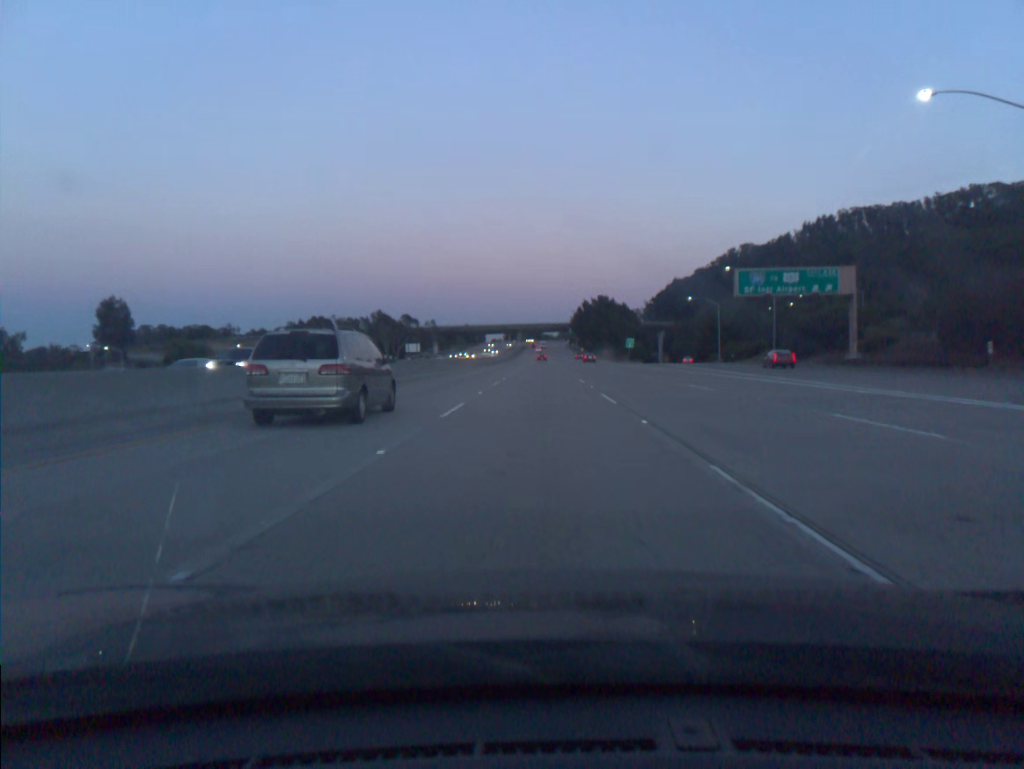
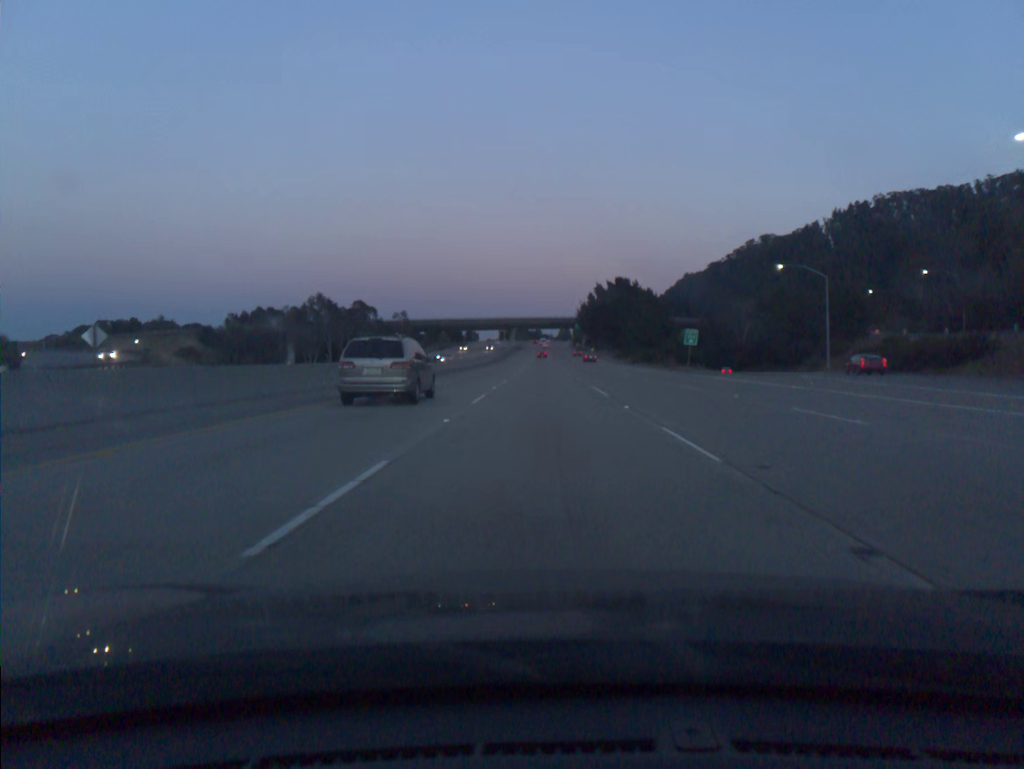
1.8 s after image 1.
(0.0, +54.8) m; 0°
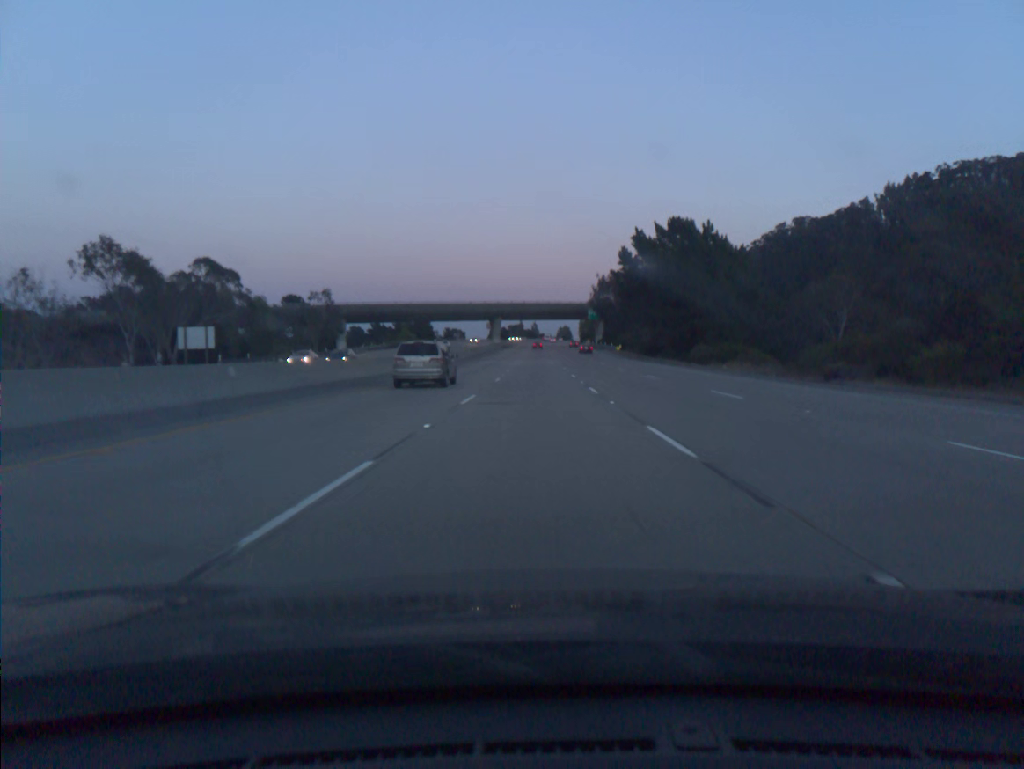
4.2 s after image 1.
(+0.2, +72.9) m; 0°
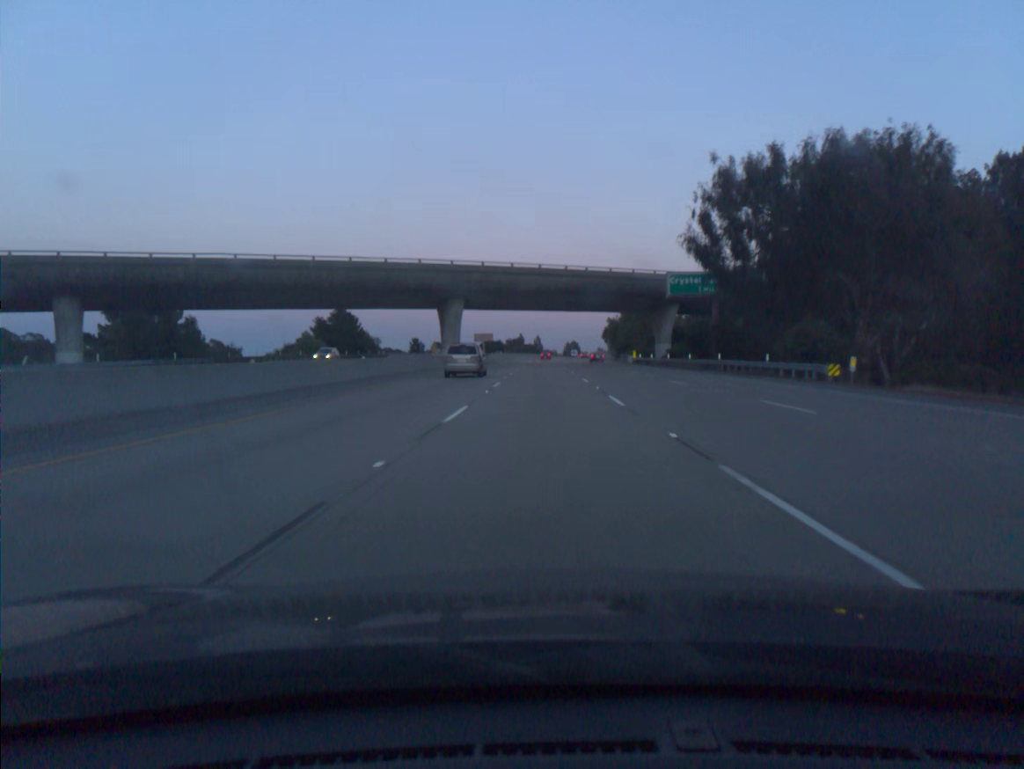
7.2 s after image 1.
(-0.3, +90.9) m; 0°
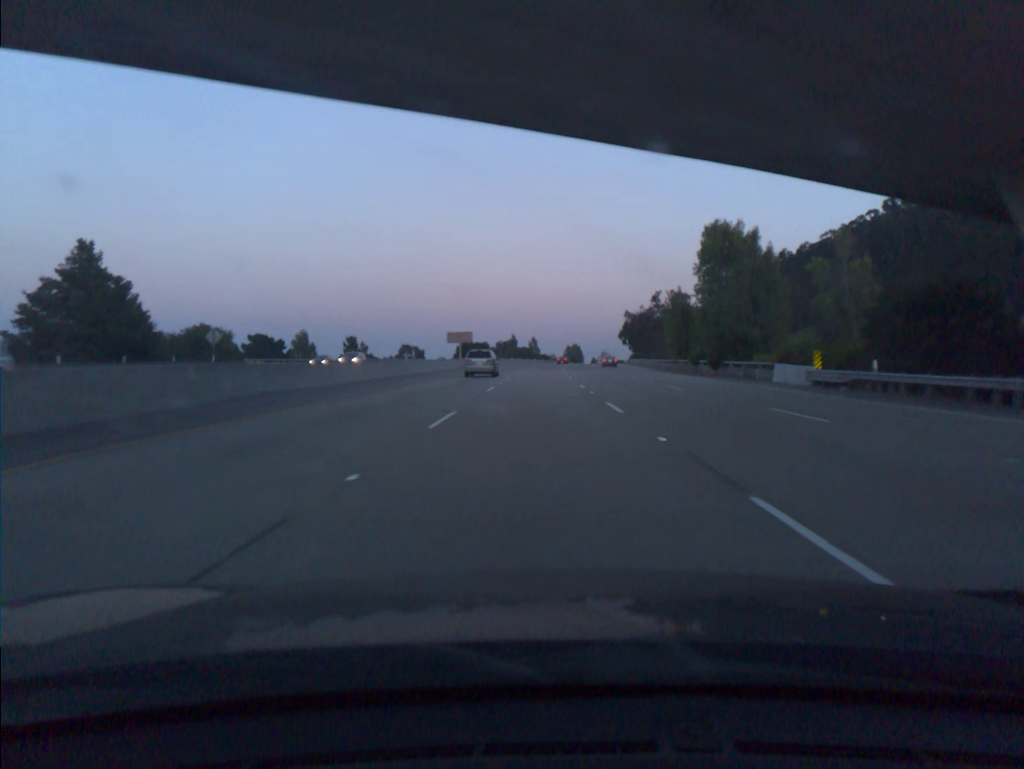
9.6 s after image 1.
(+0.3, +72.2) m; 0°
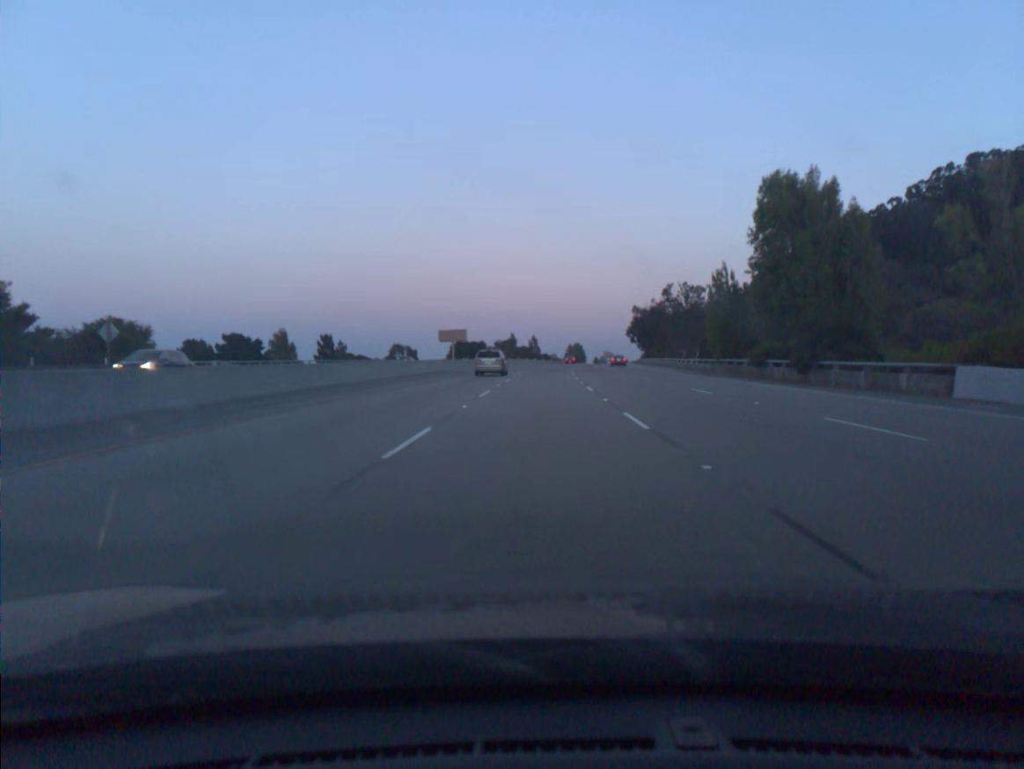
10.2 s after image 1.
(0.0, +18.2) m; 0°
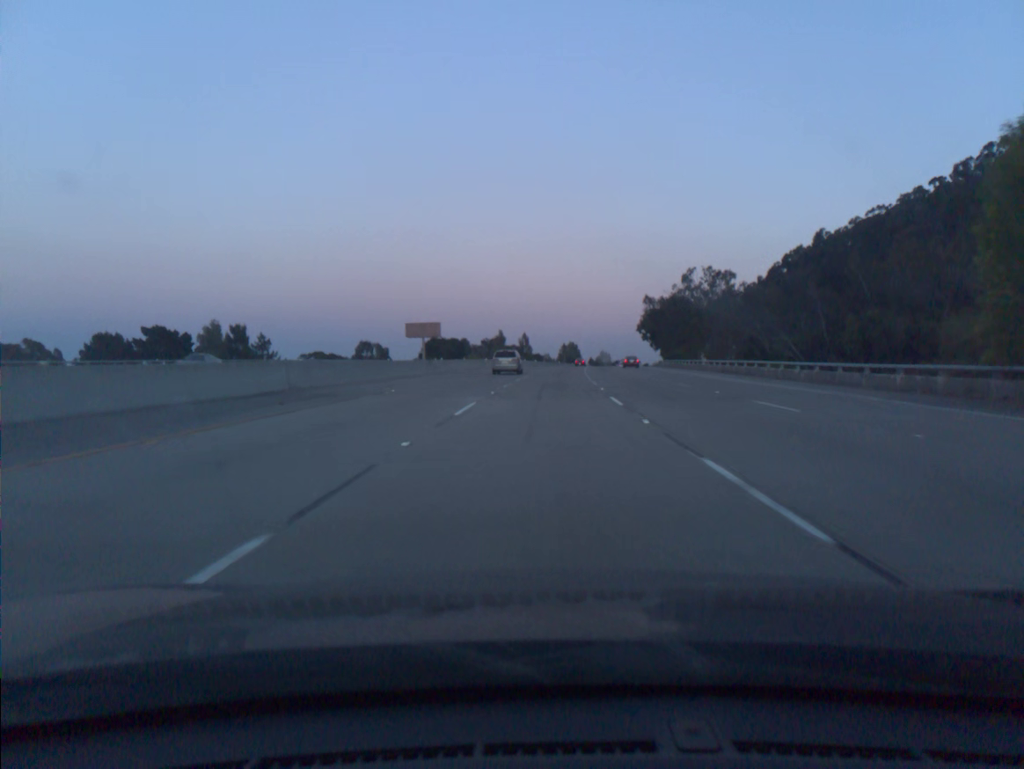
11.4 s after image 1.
(+0.1, +36.4) m; 0°
